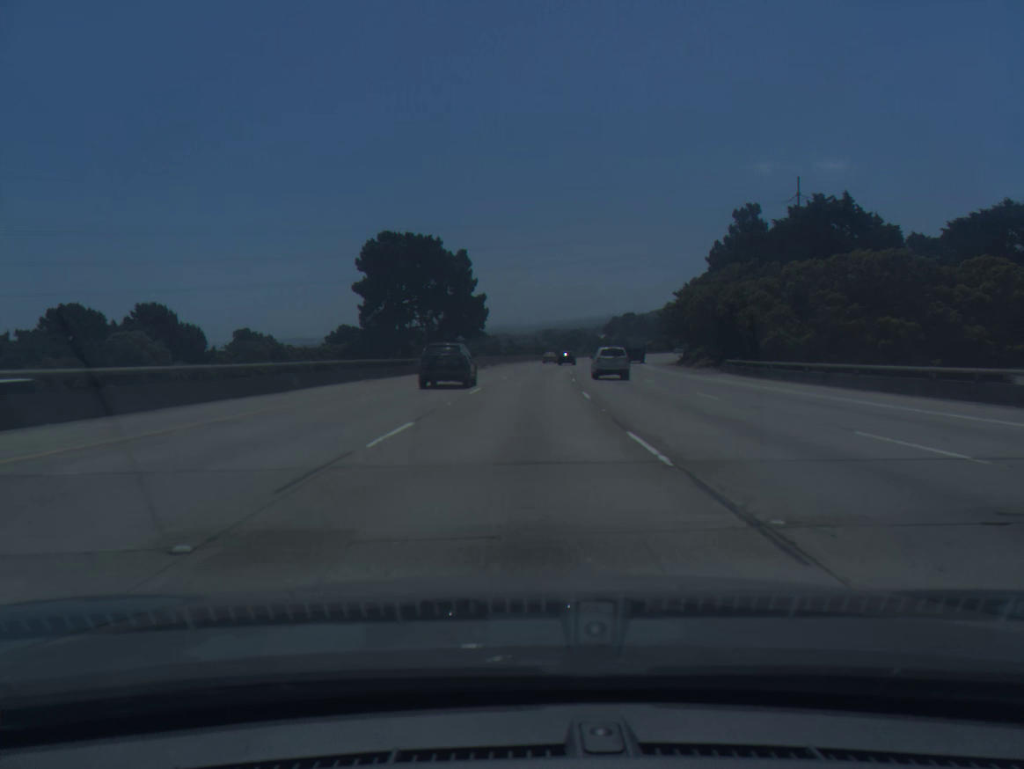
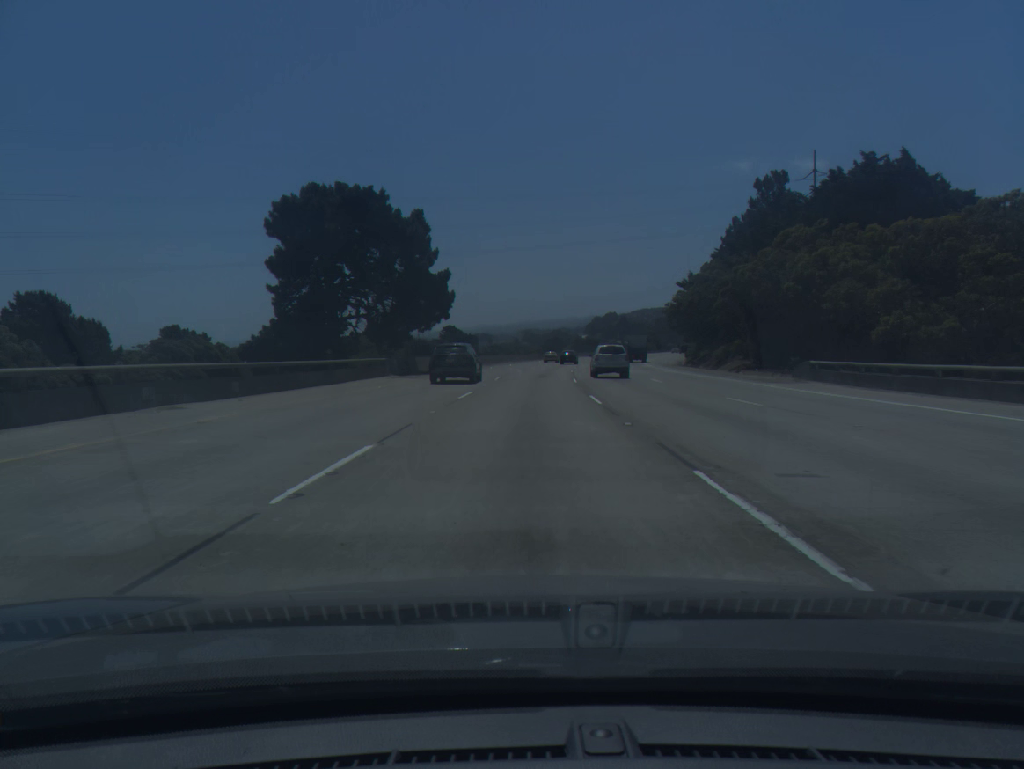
(+0.2, +18.5) m; +1°
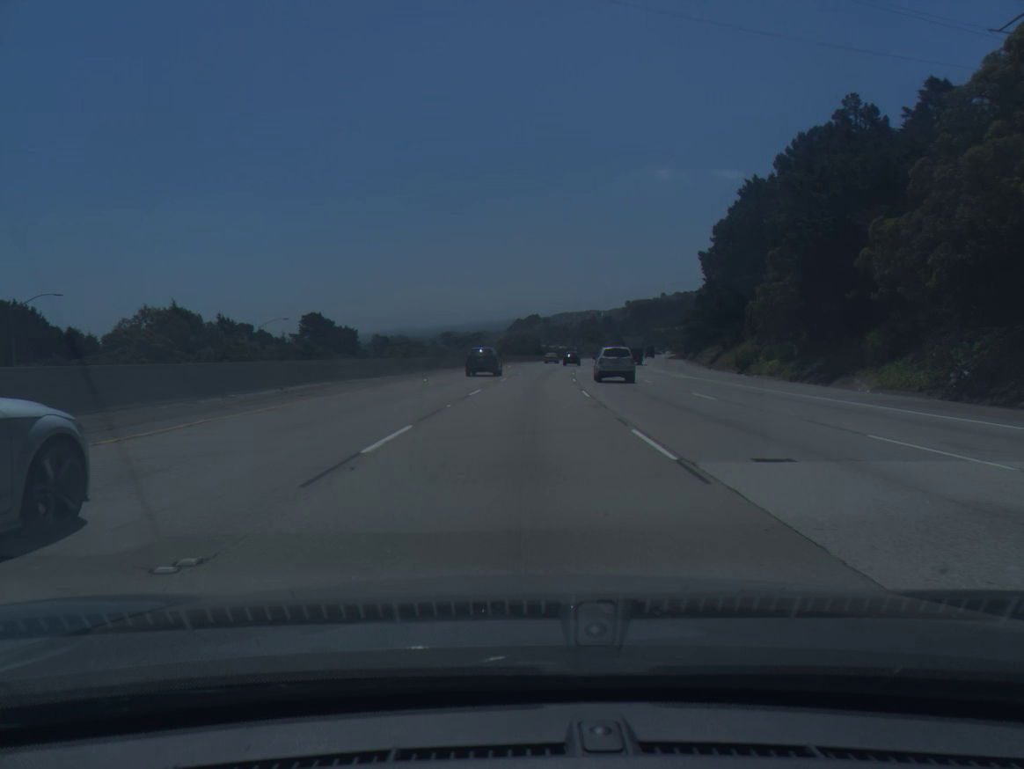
(+3.6, +73.9) m; +6°
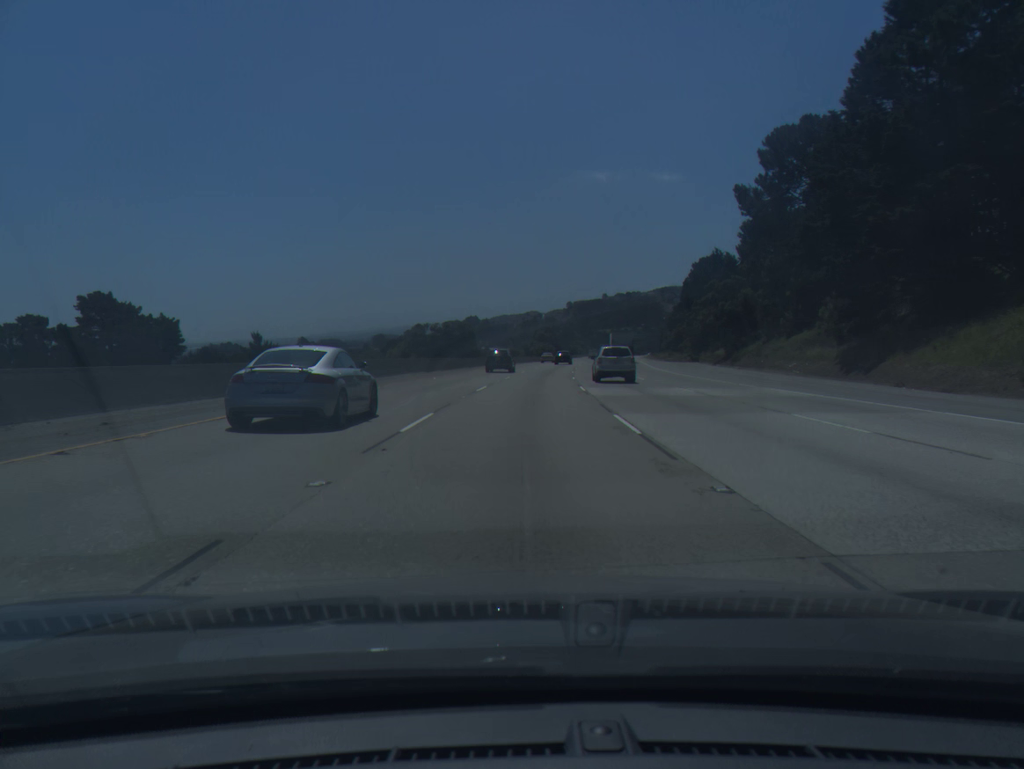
(+2.2, +55.5) m; +4°
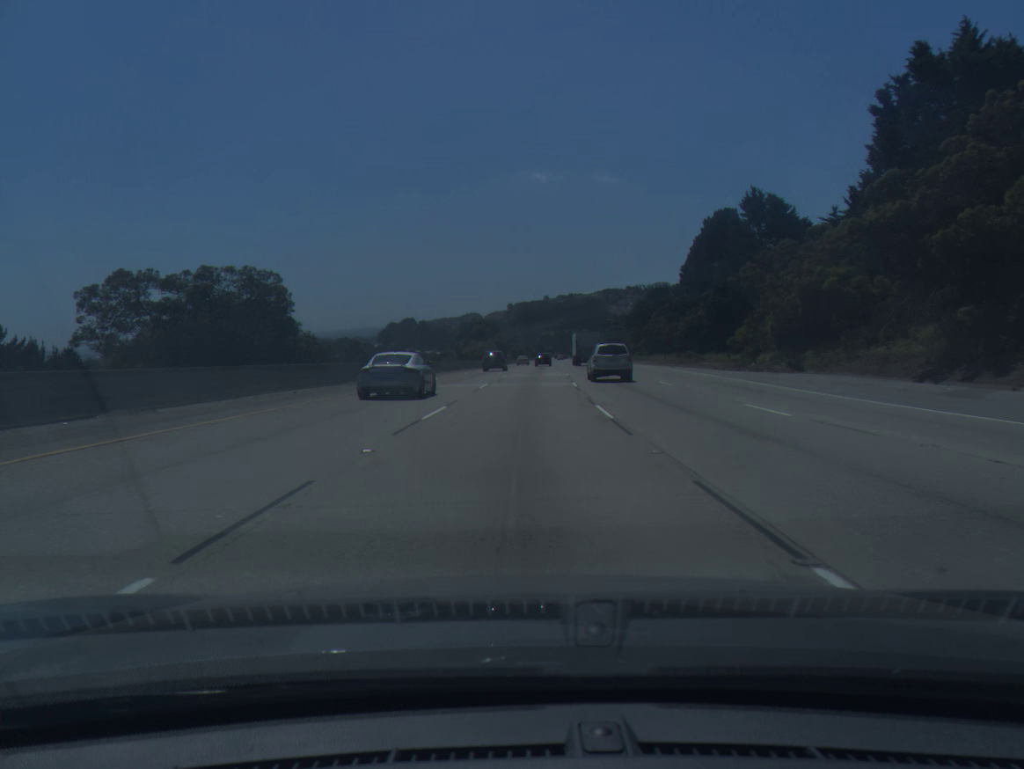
(+2.1, +55.4) m; +4°
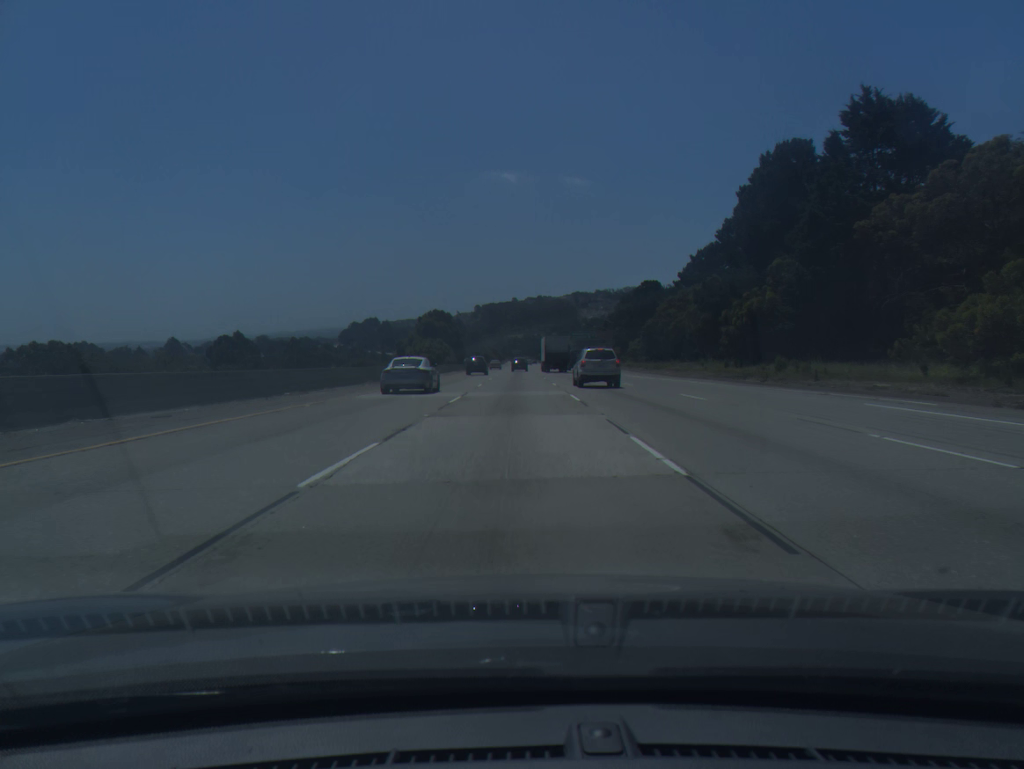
(+0.8, +36.9) m; +2°
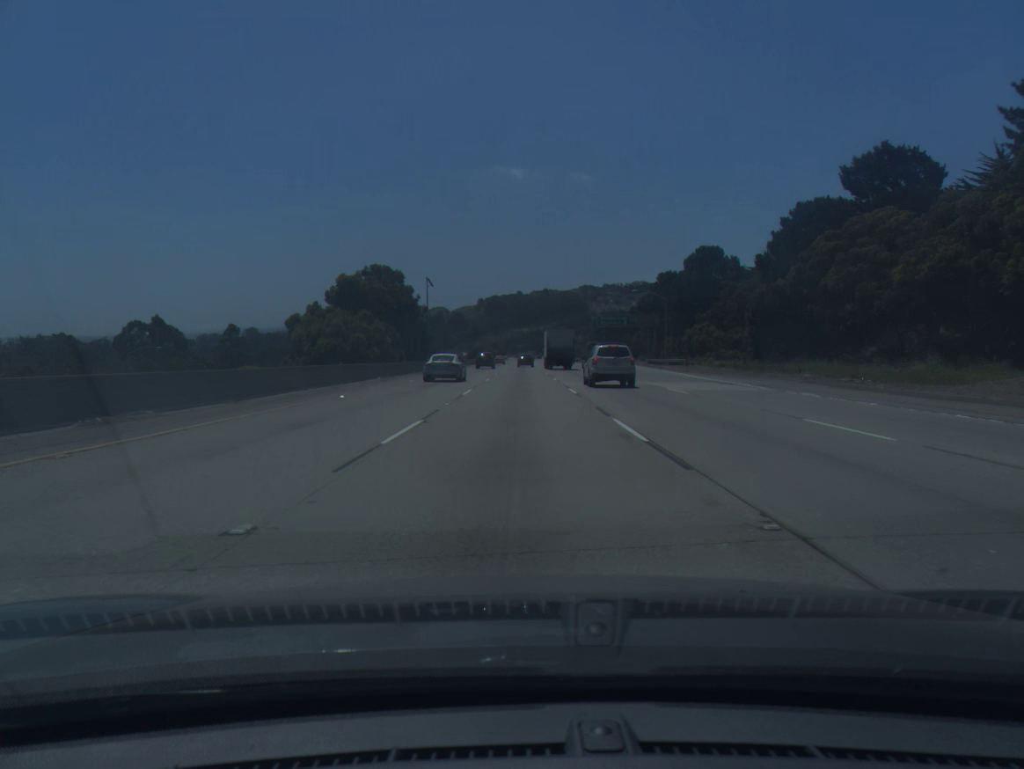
(+0.2, +55.3) m; 0°
